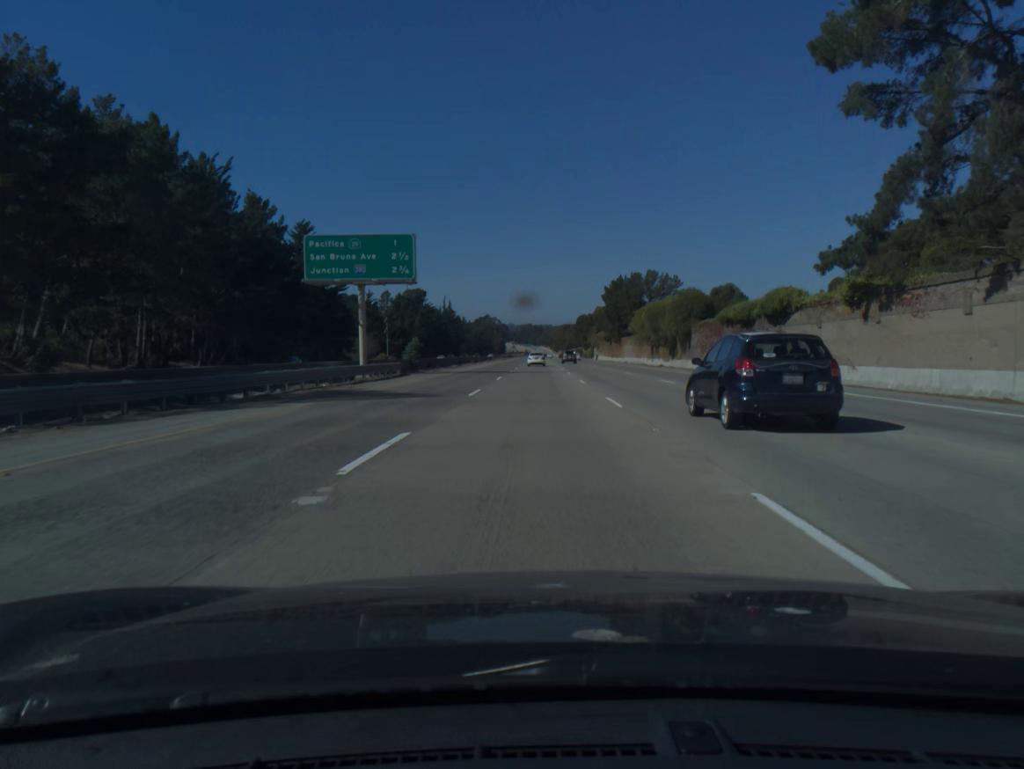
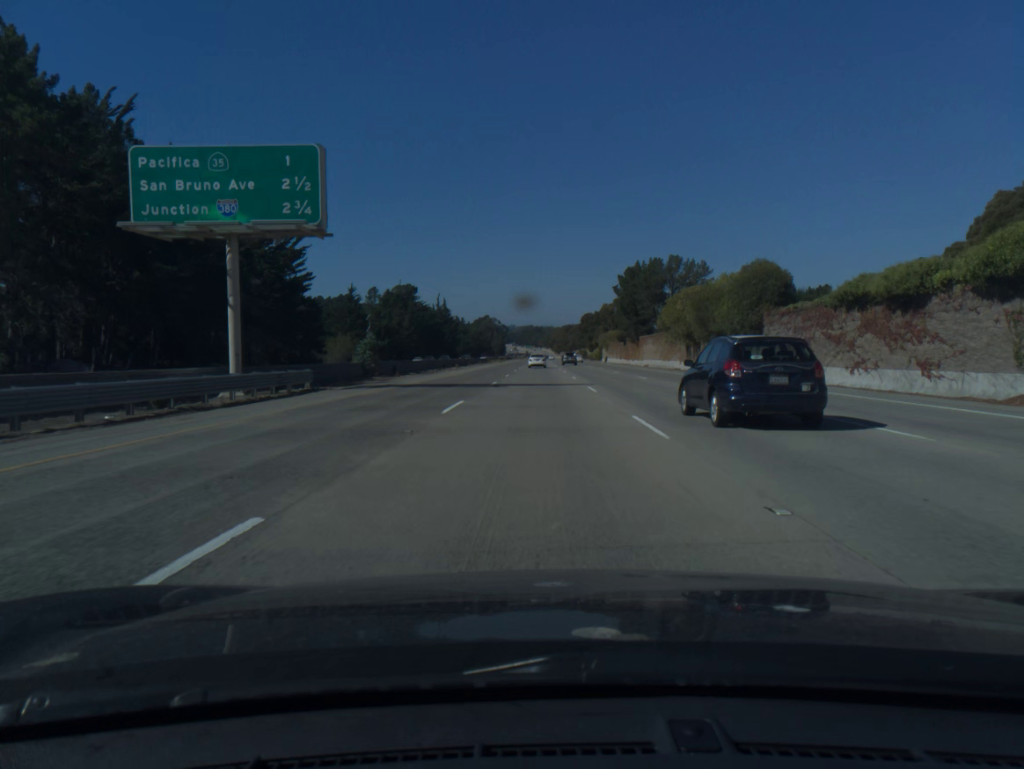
(0.0, +20.6) m; 0°
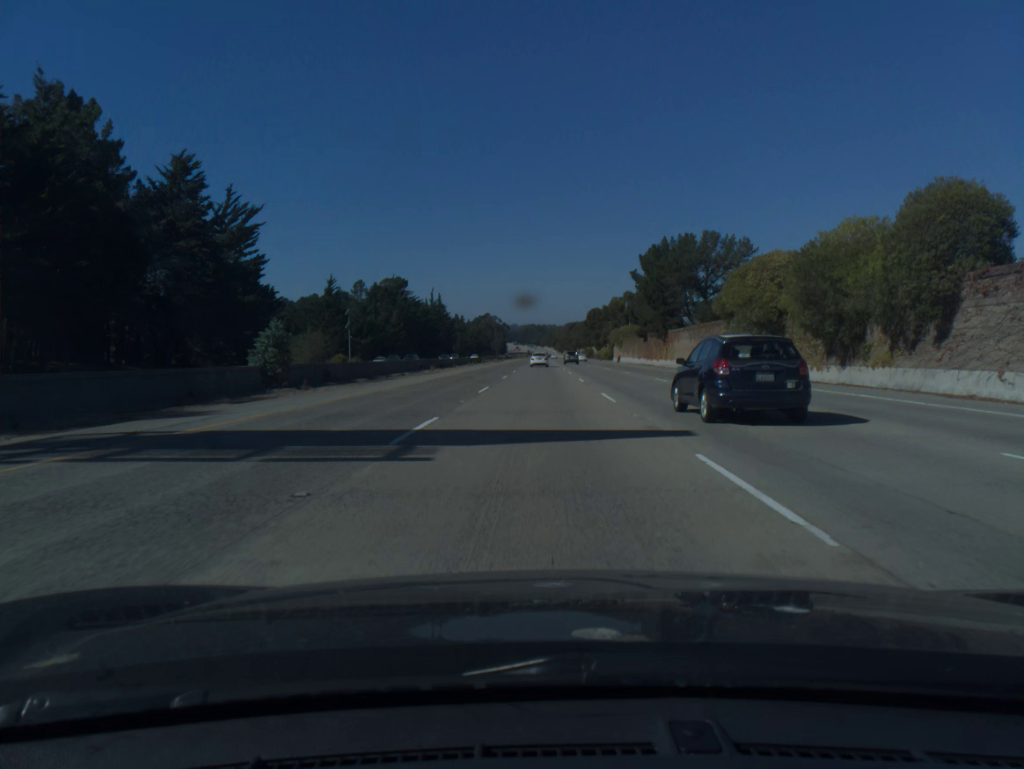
(0.0, +20.6) m; 0°
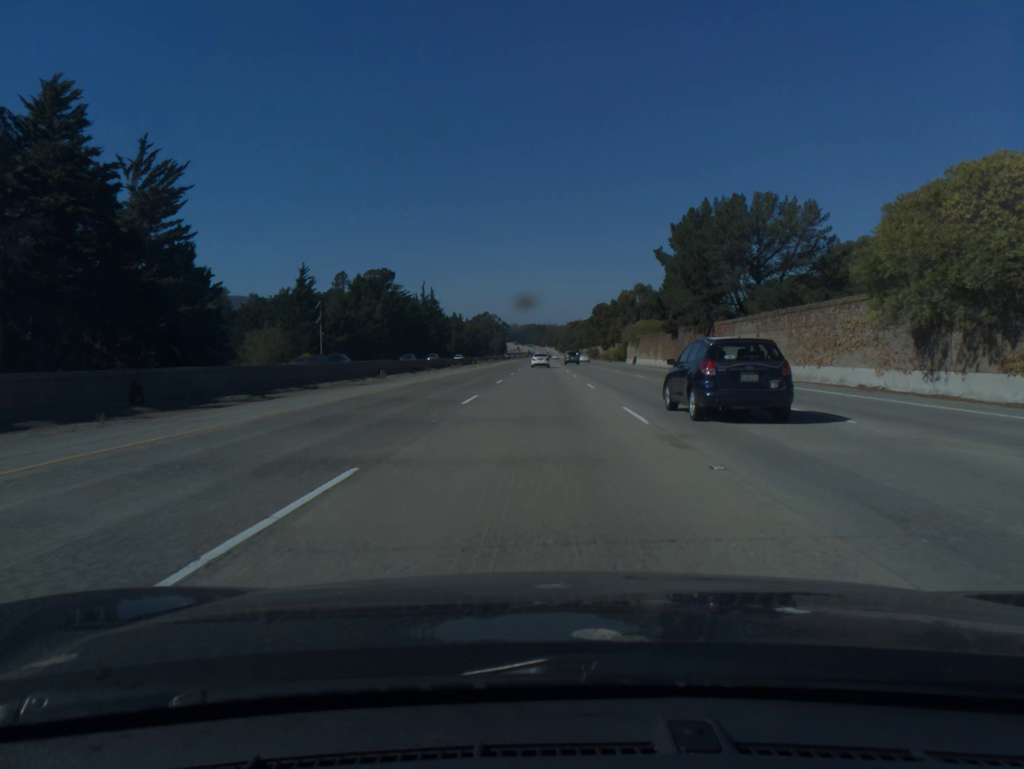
(0.0, +20.6) m; 0°
